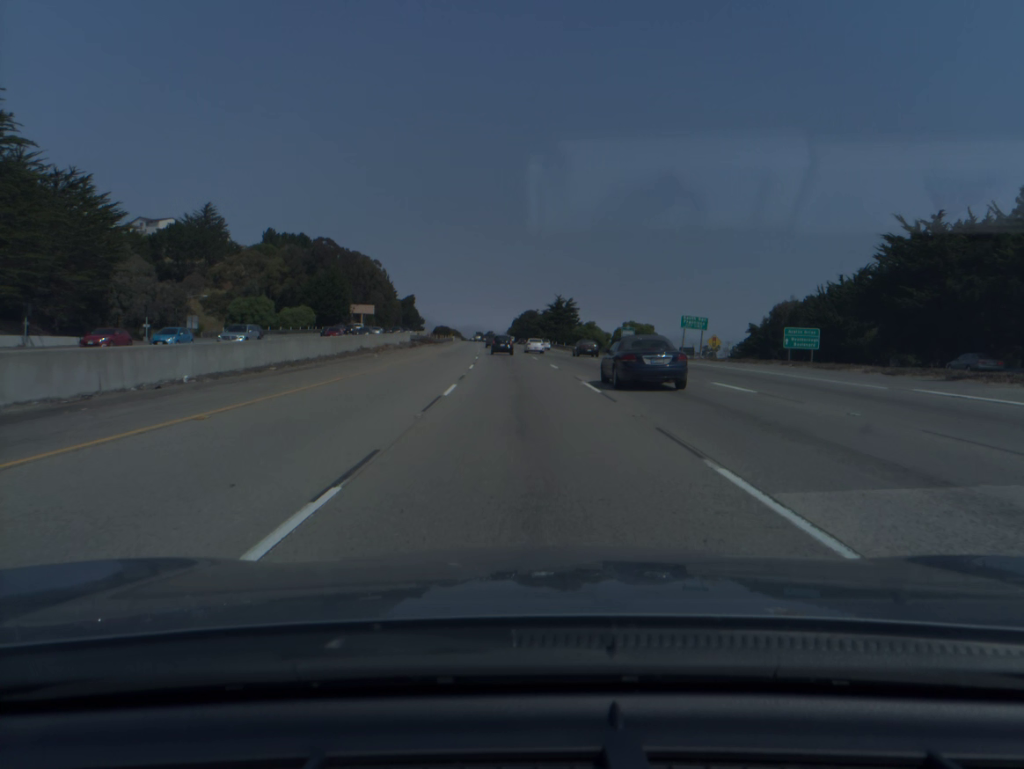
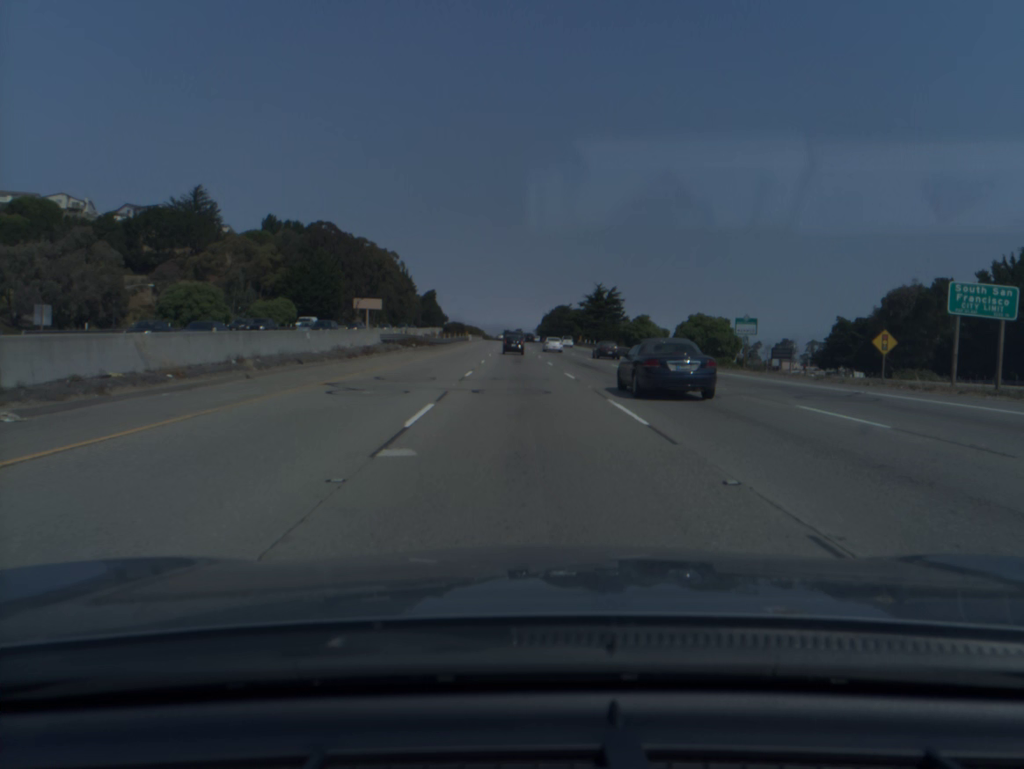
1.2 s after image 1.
(-0.7, +35.6) m; -2°
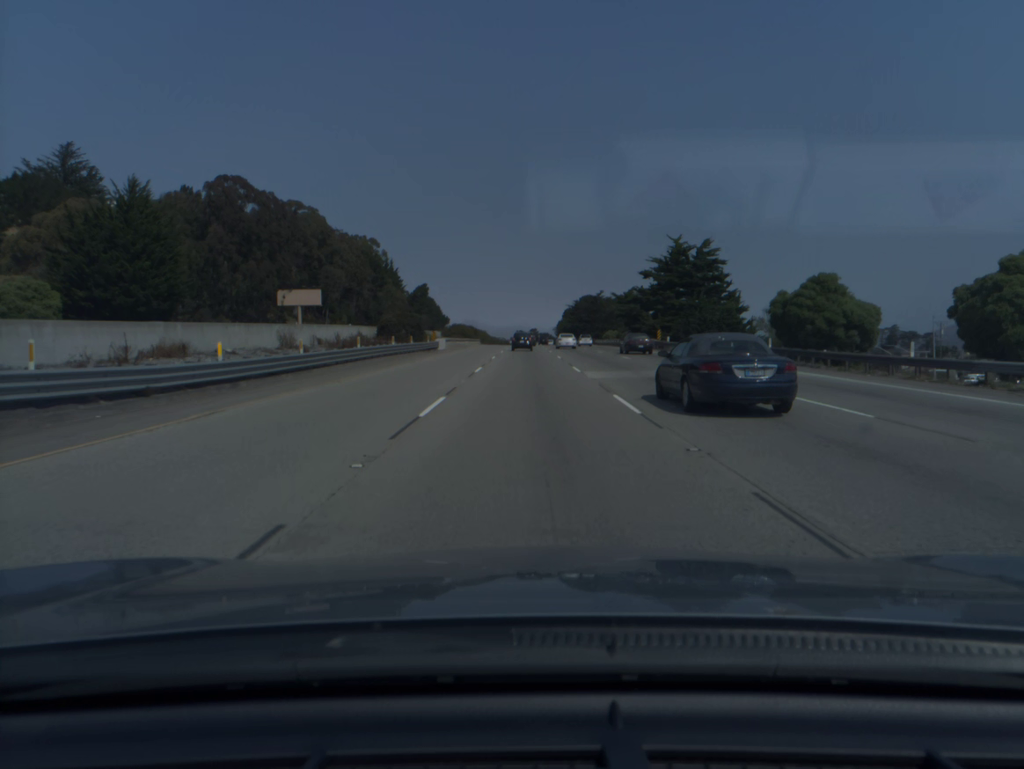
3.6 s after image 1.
(-1.1, +71.9) m; -1°
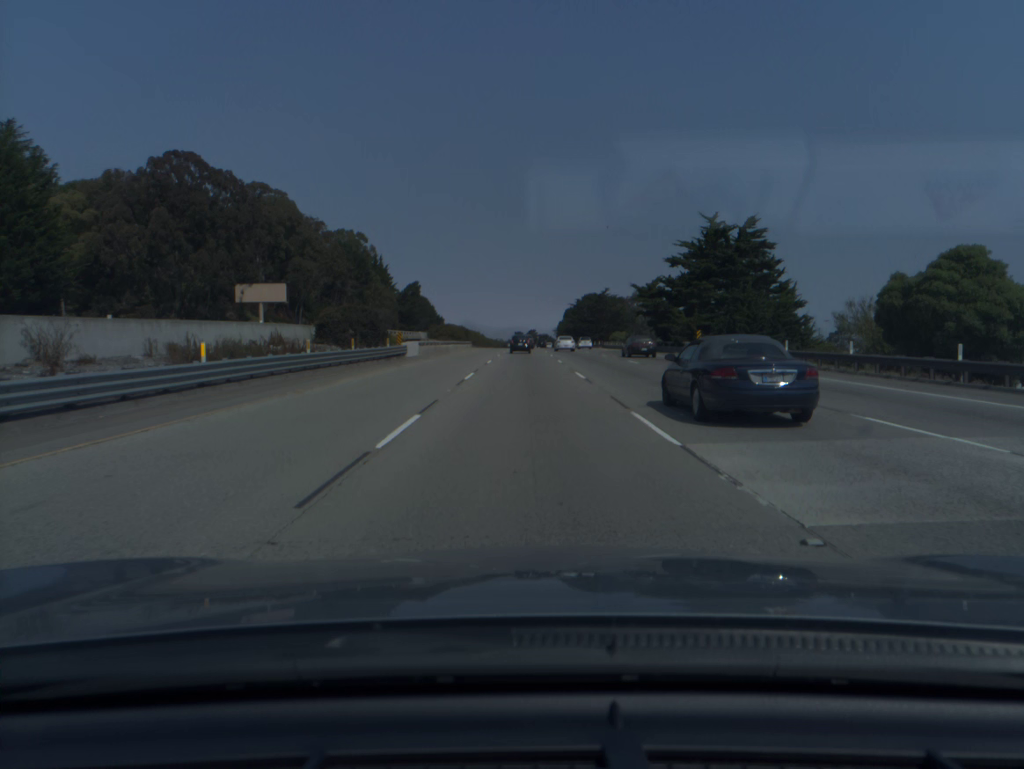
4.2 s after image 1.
(0.0, +18.1) m; 0°
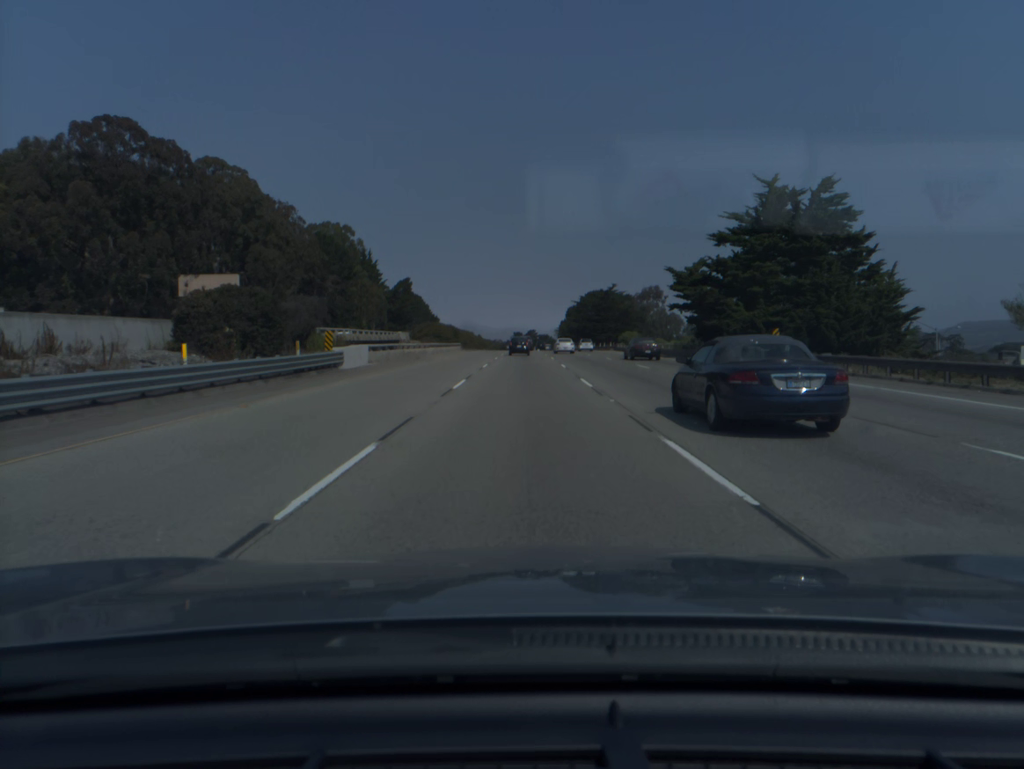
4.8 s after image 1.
(0.0, +18.2) m; 0°
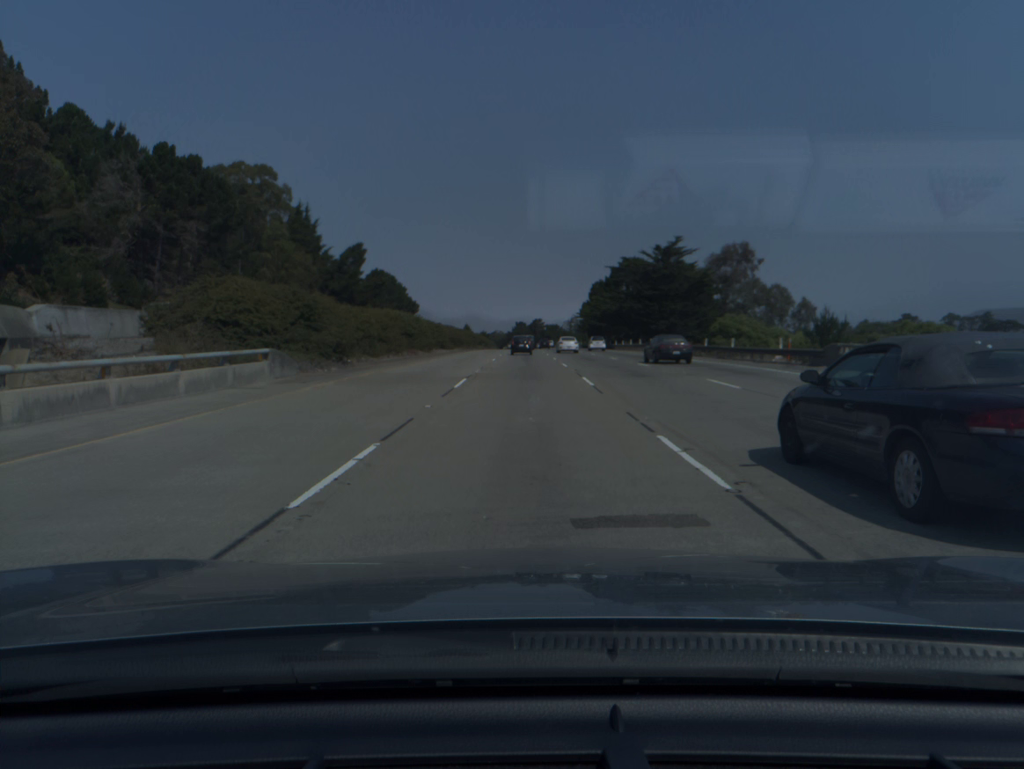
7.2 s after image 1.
(-0.1, +73.0) m; 0°
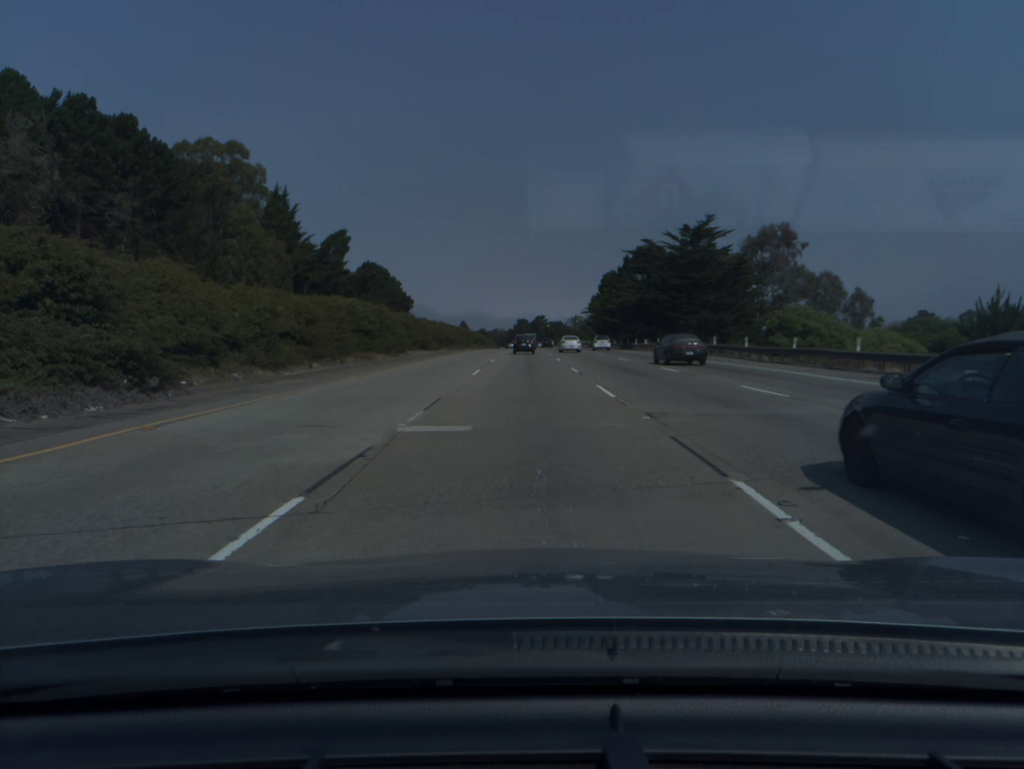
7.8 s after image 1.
(0.0, +18.3) m; 0°
